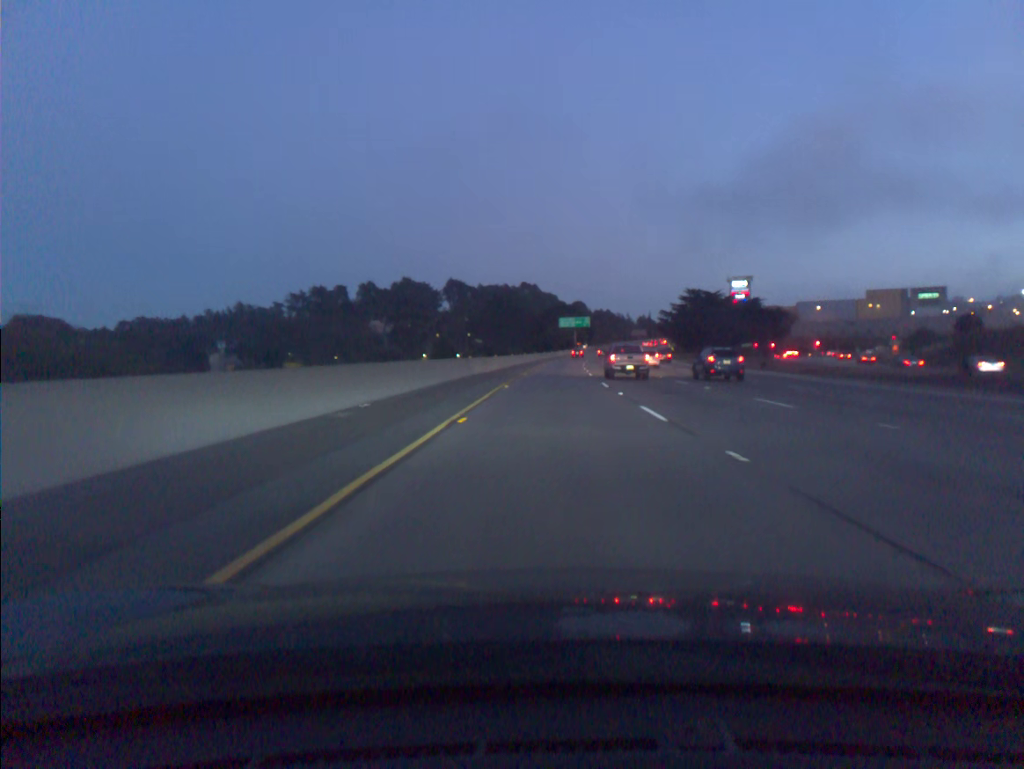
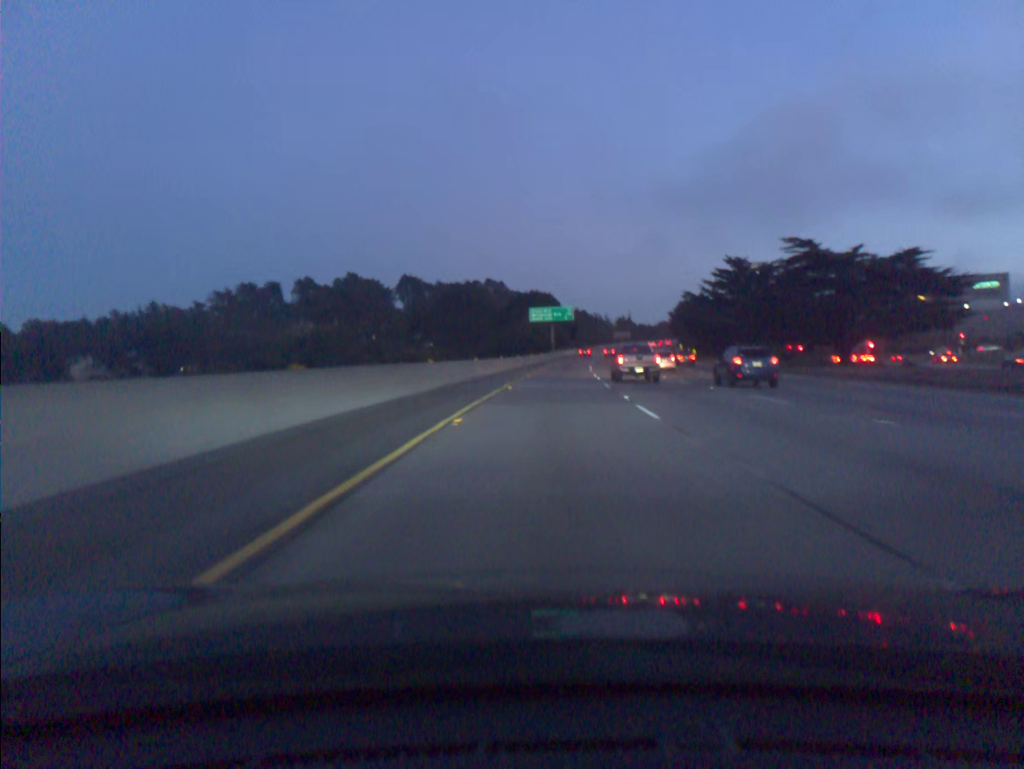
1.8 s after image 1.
(+1.1, +58.5) m; +2°
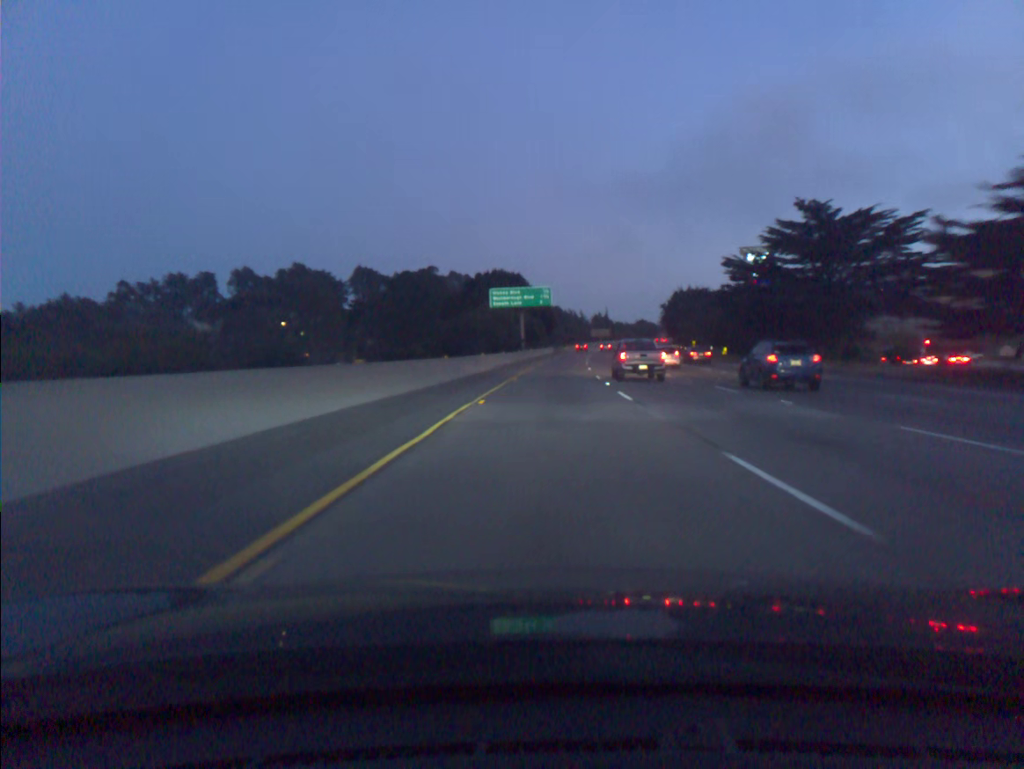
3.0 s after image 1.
(+0.7, +39.0) m; +2°
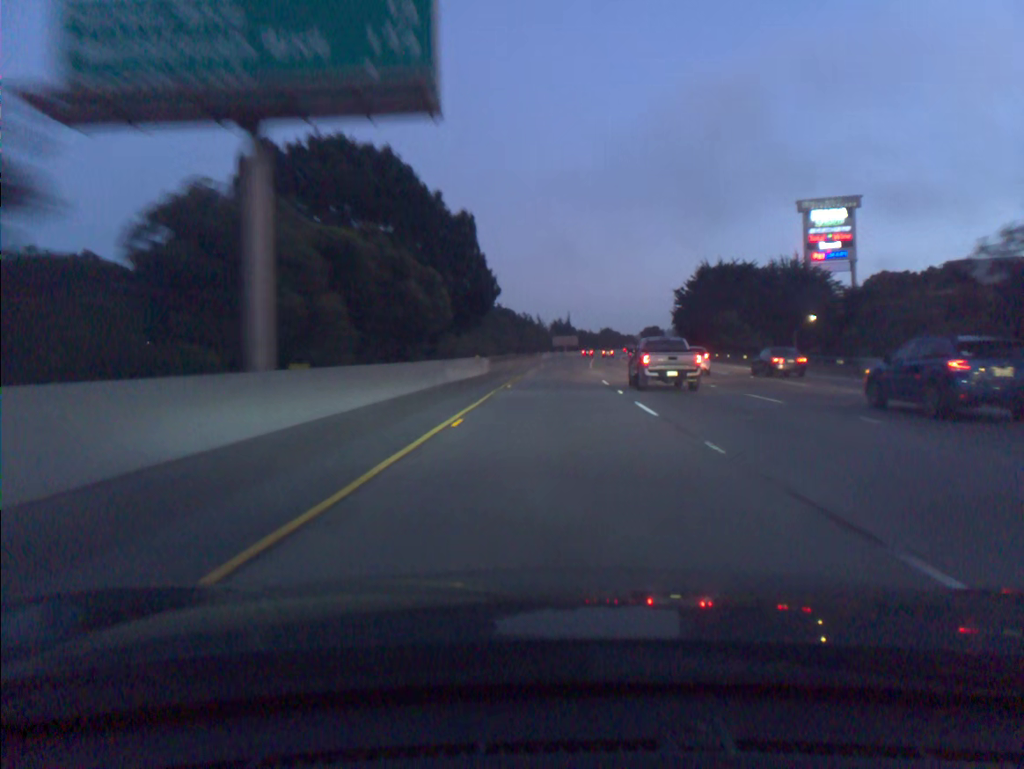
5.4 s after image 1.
(+2.3, +78.0) m; +3°
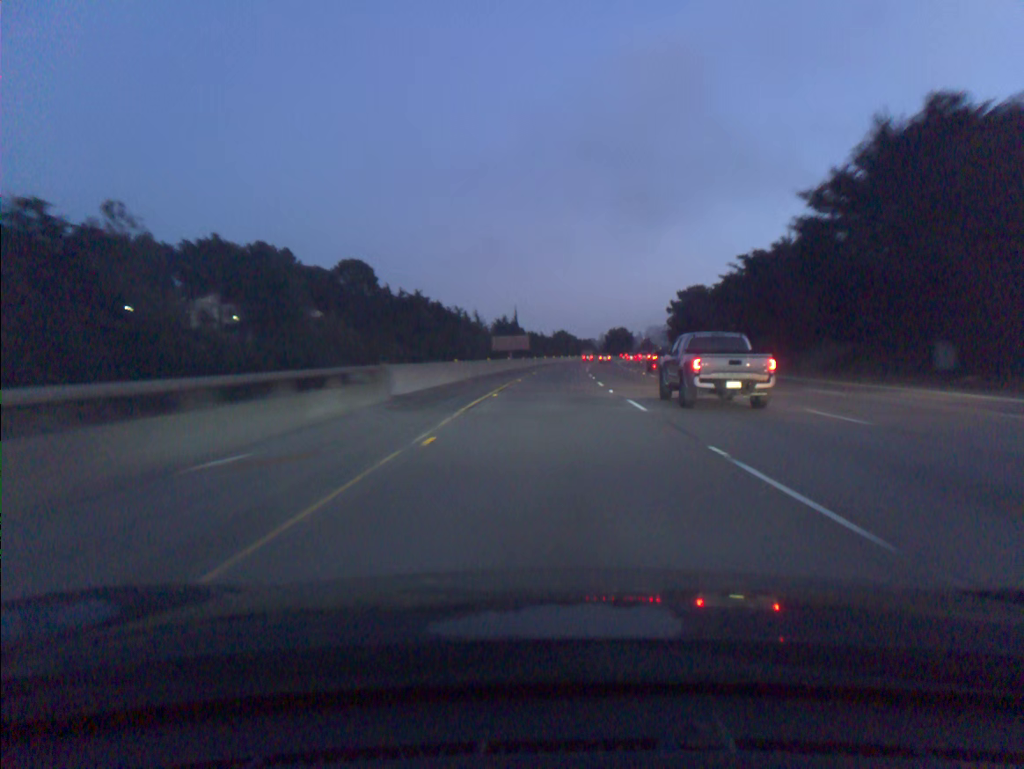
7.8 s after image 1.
(+2.7, +77.6) m; +4°
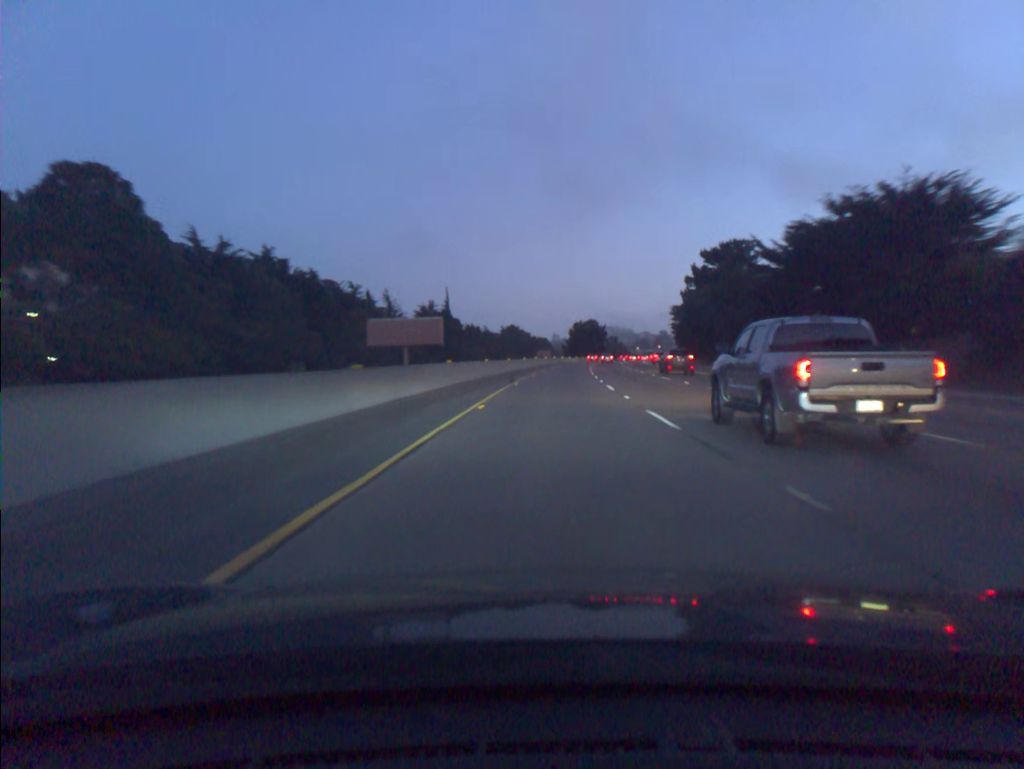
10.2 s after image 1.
(+2.4, +77.6) m; +4°
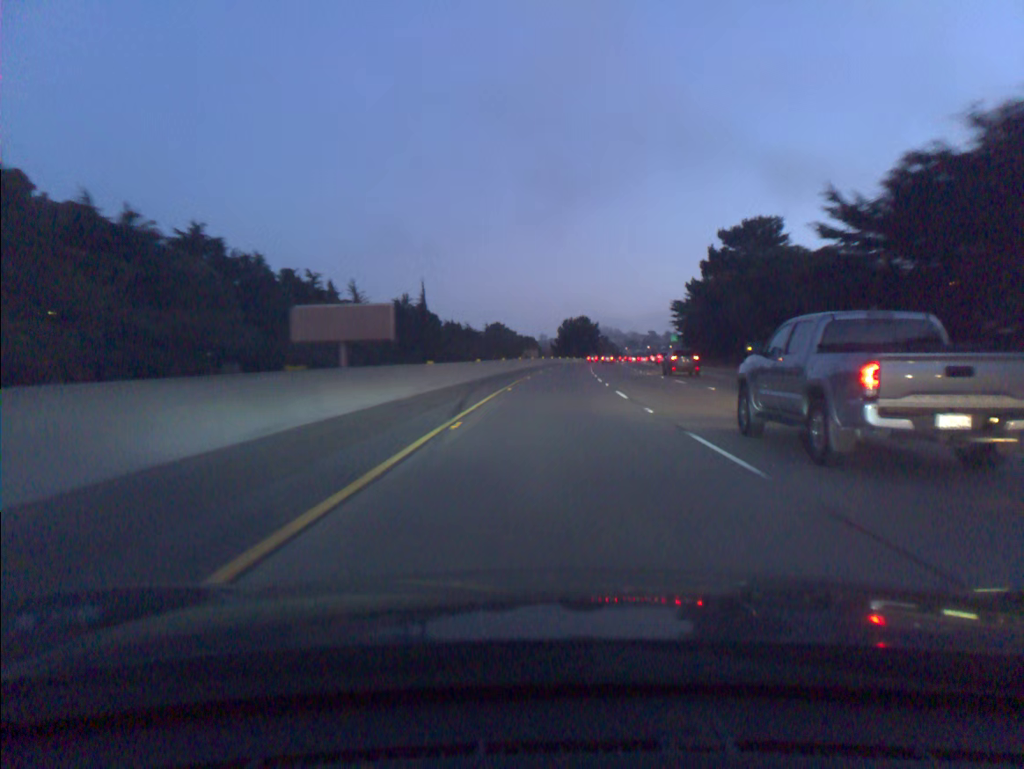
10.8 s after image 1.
(+0.2, +19.4) m; +1°
